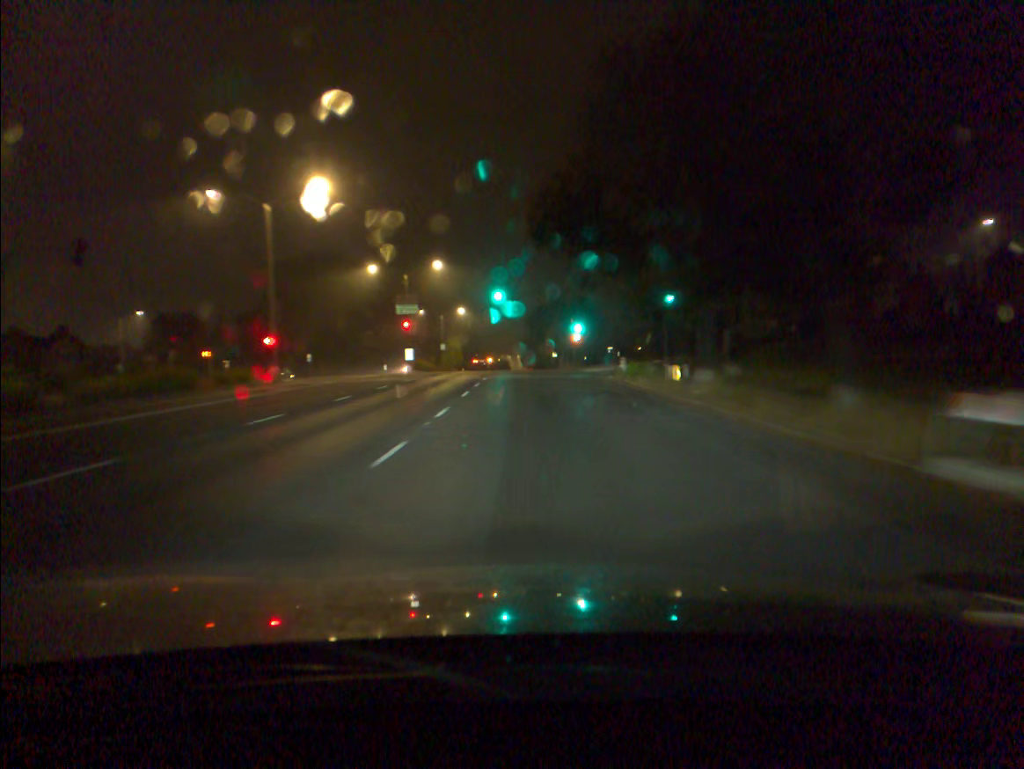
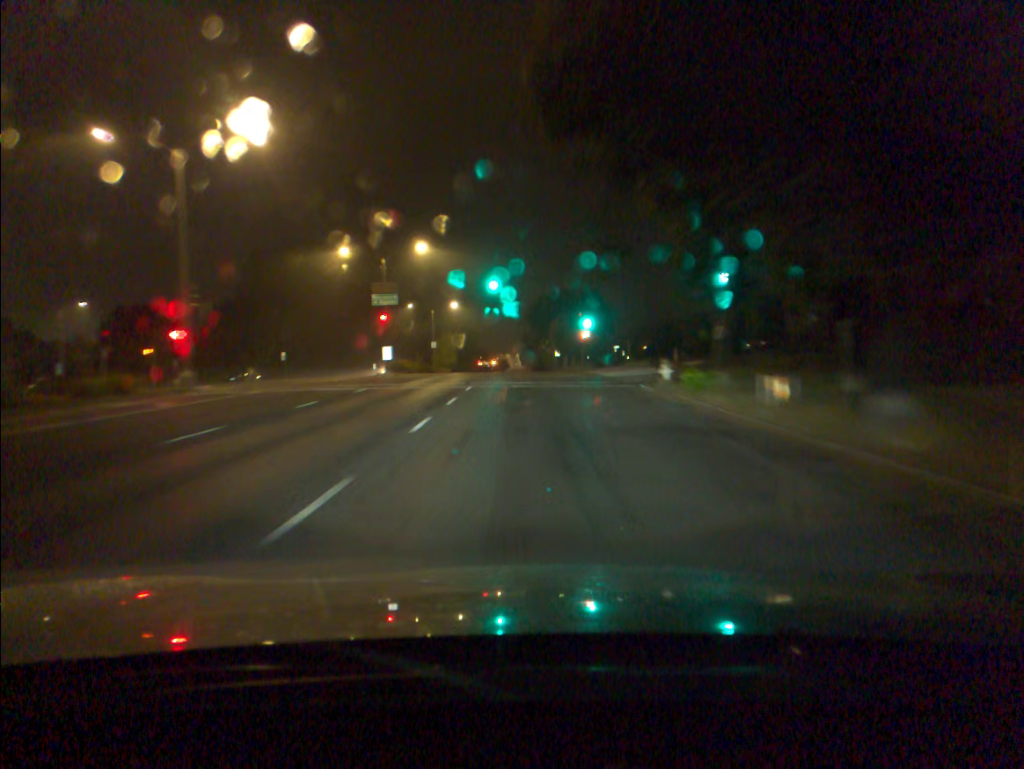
(0.0, +10.6) m; 0°
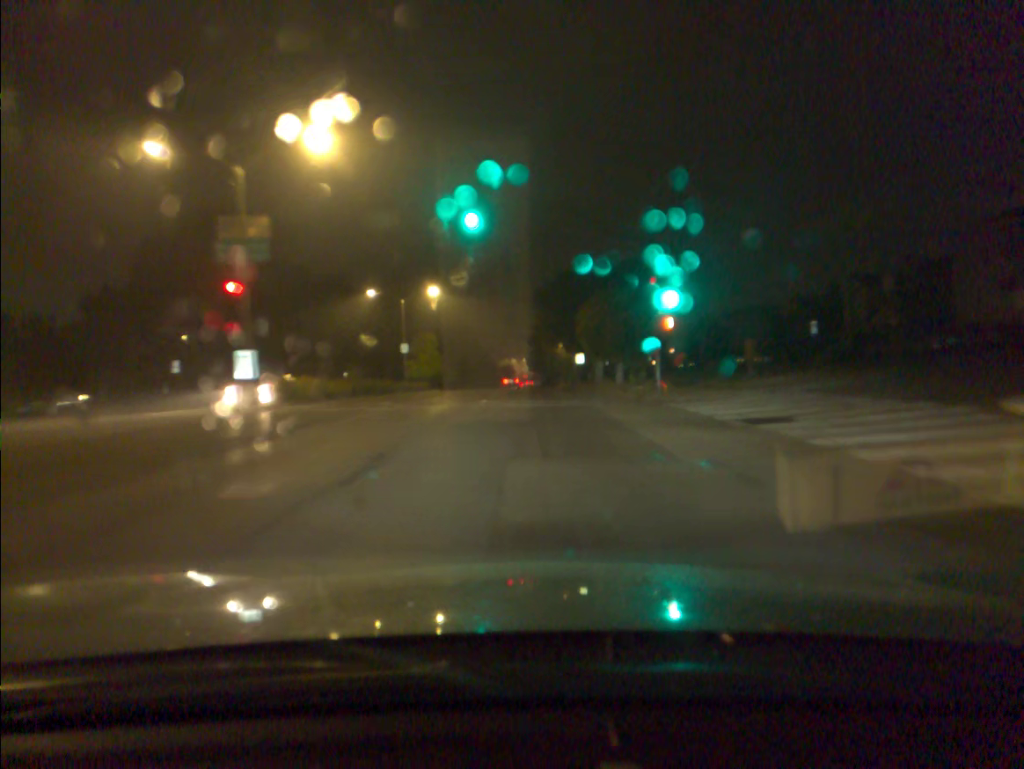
(-0.1, +30.8) m; 0°
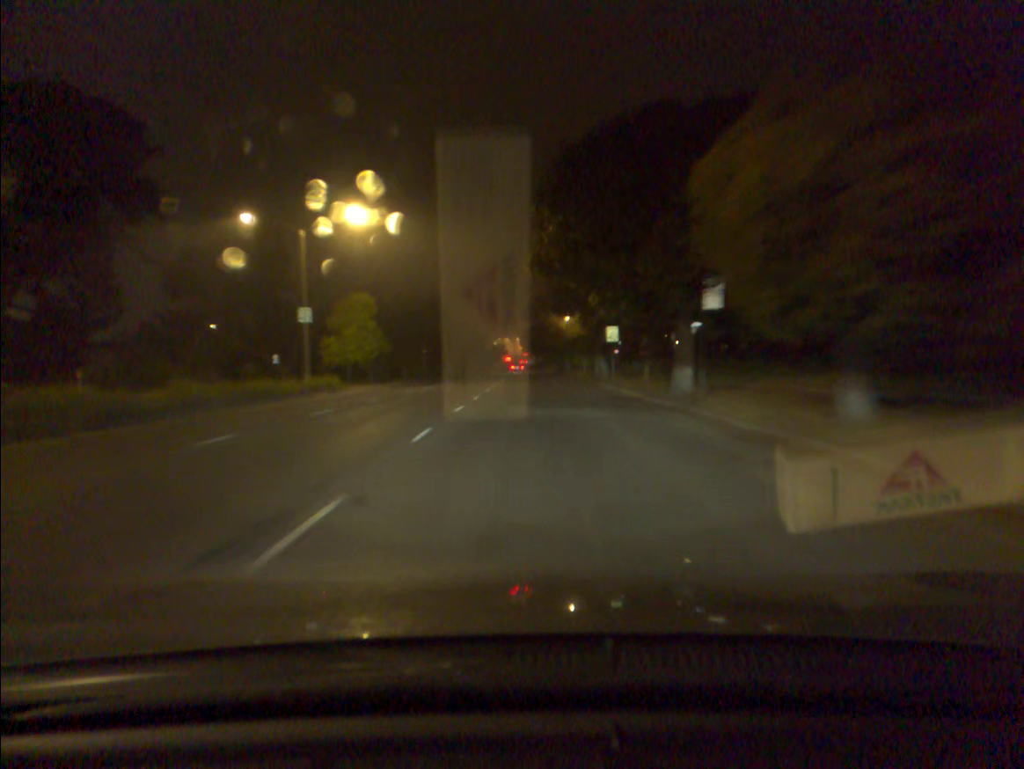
(+0.2, +29.9) m; 0°
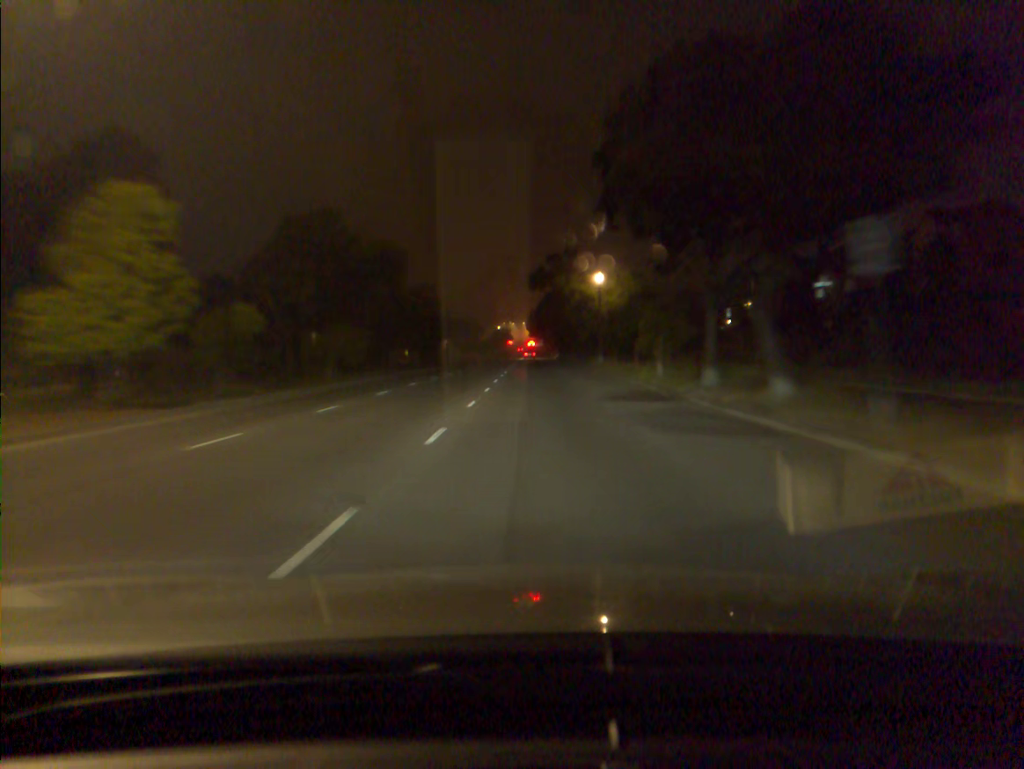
(-0.2, +29.7) m; -1°
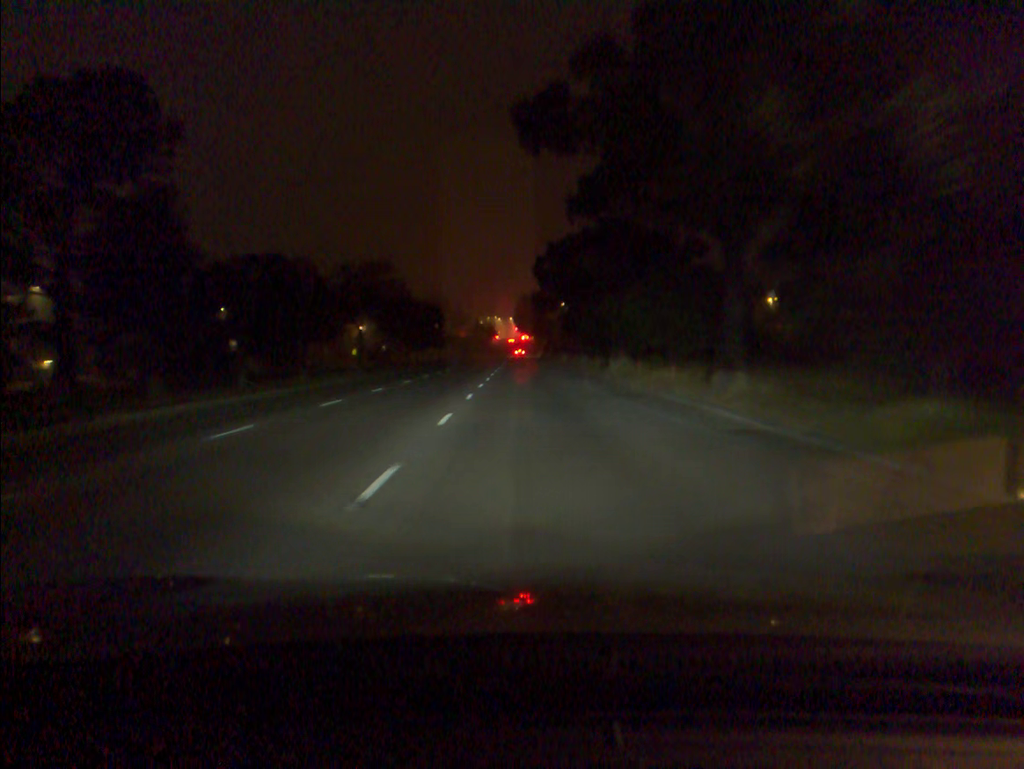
(+0.3, +49.6) m; +1°
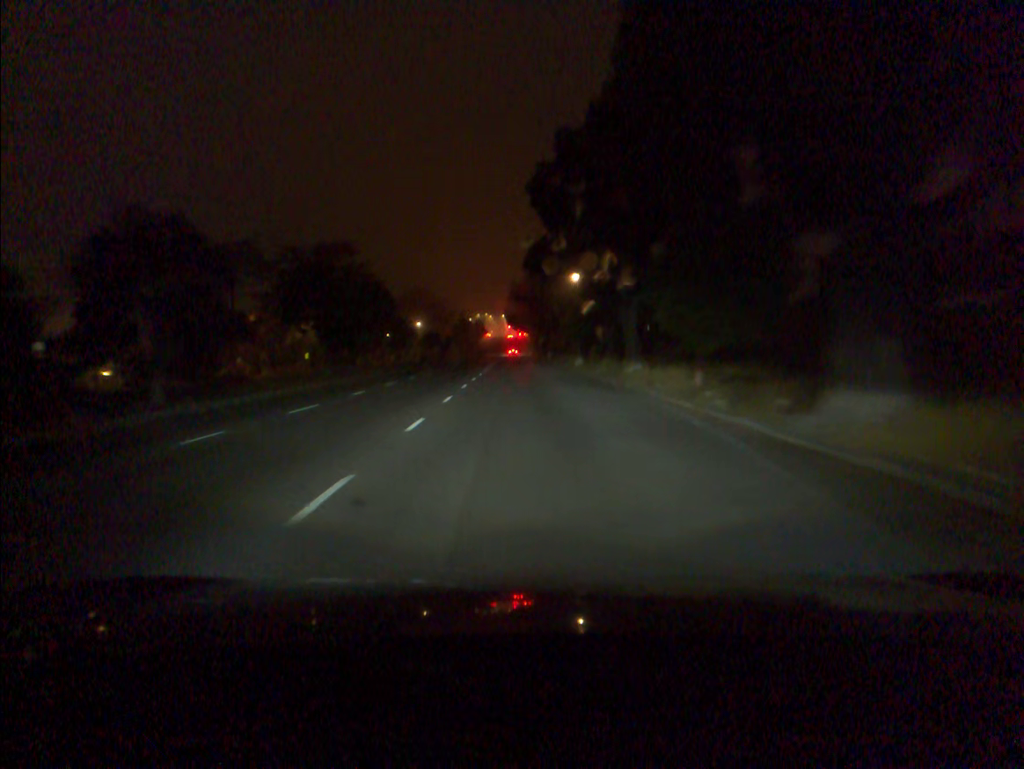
(+0.1, +29.2) m; 0°
